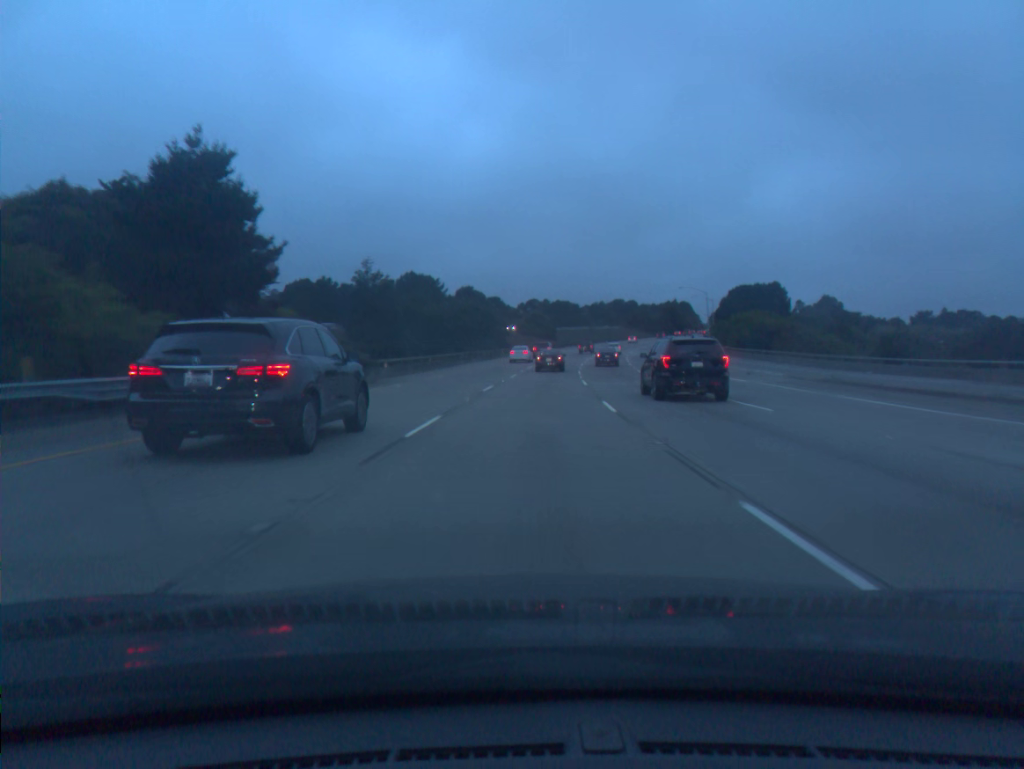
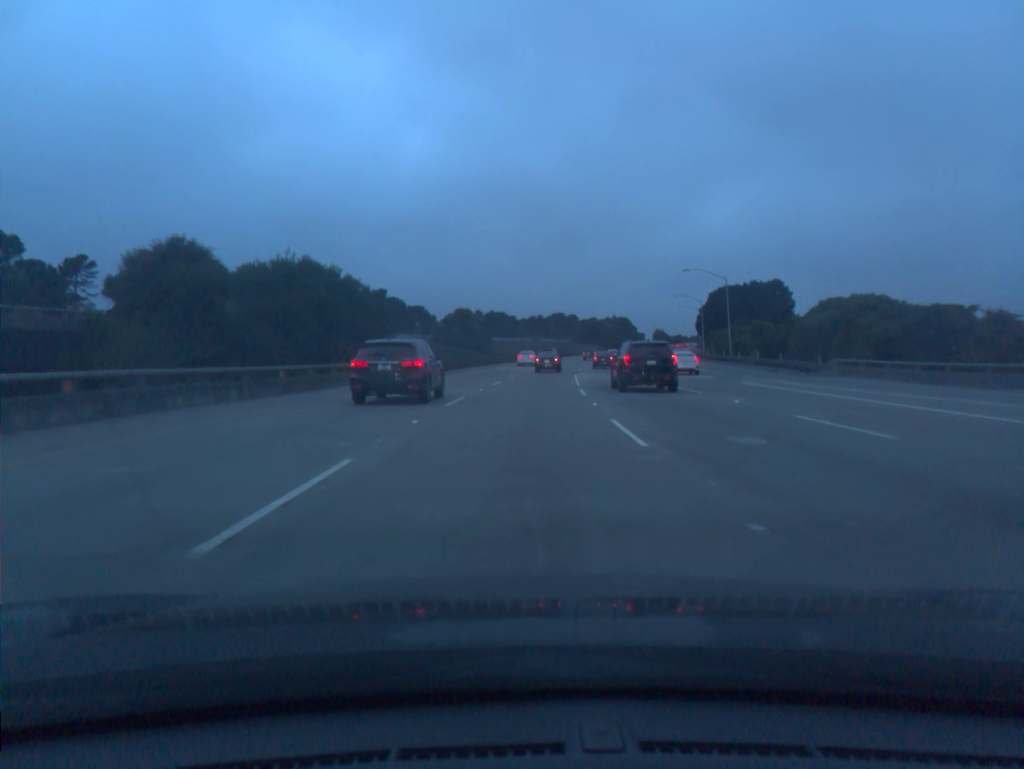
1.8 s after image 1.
(+2.1, +49.3) m; +5°
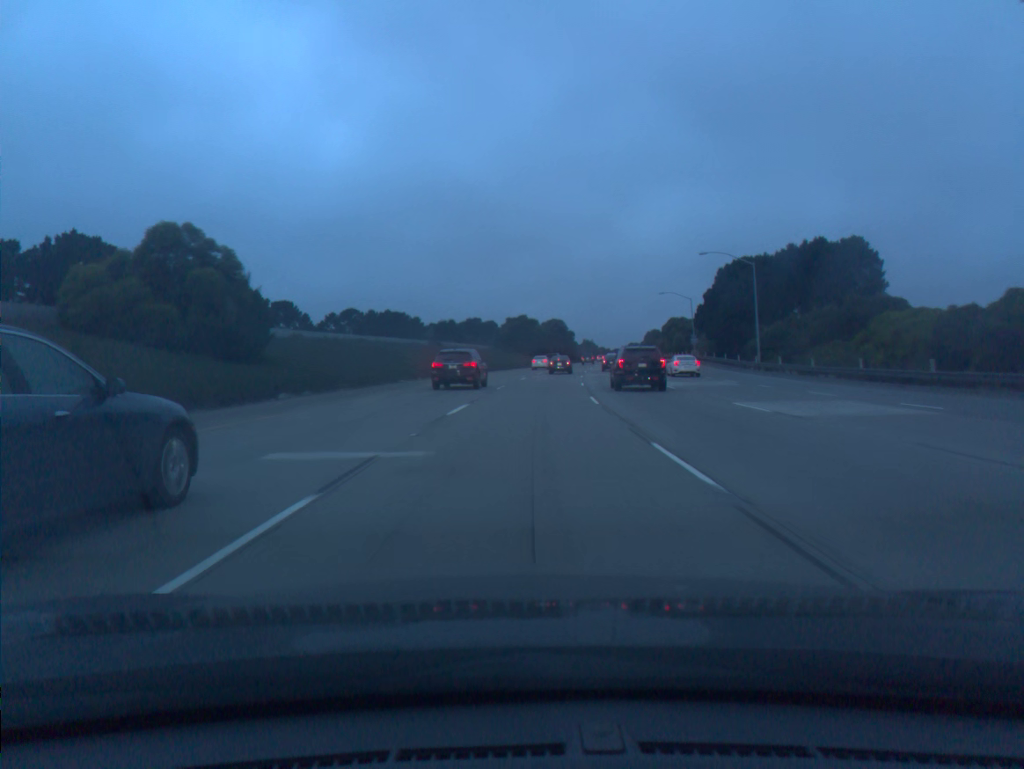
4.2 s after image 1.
(+3.5, +66.9) m; +6°
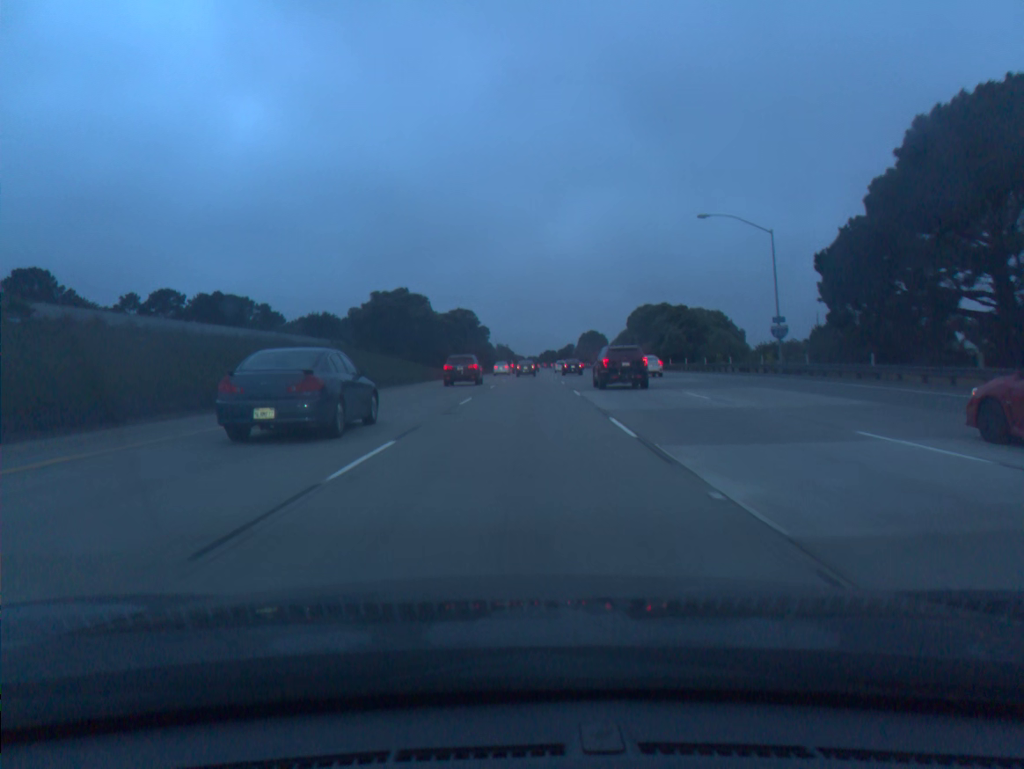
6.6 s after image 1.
(+4.1, +68.0) m; +6°
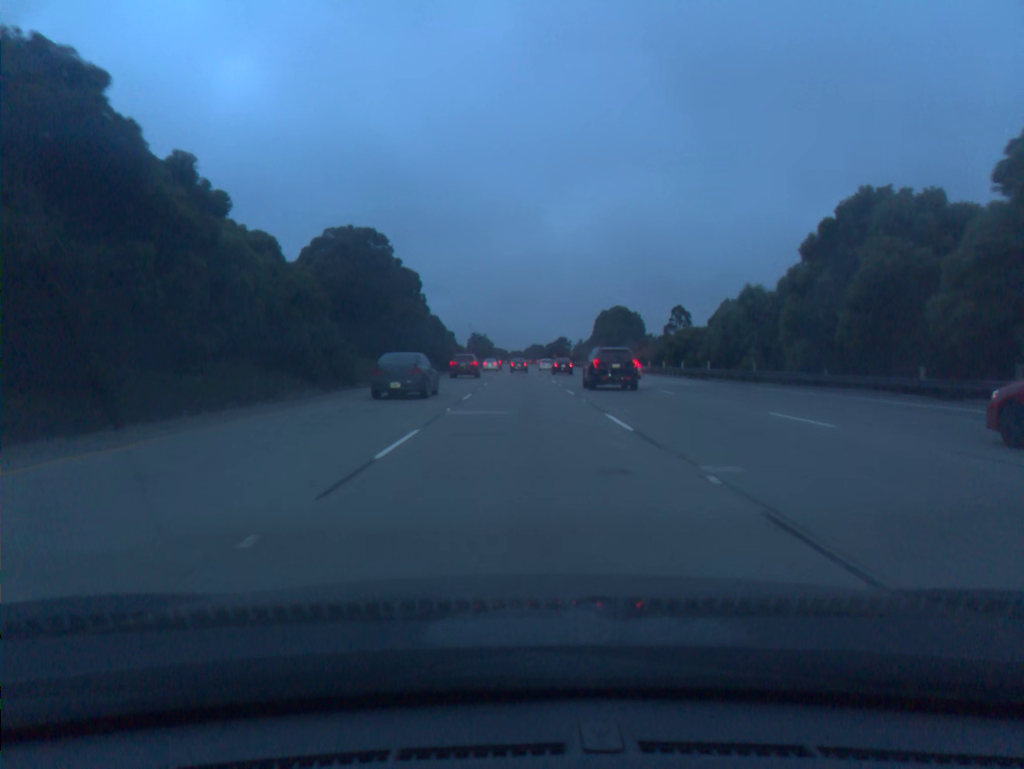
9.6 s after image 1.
(+1.6, +86.2) m; +1°
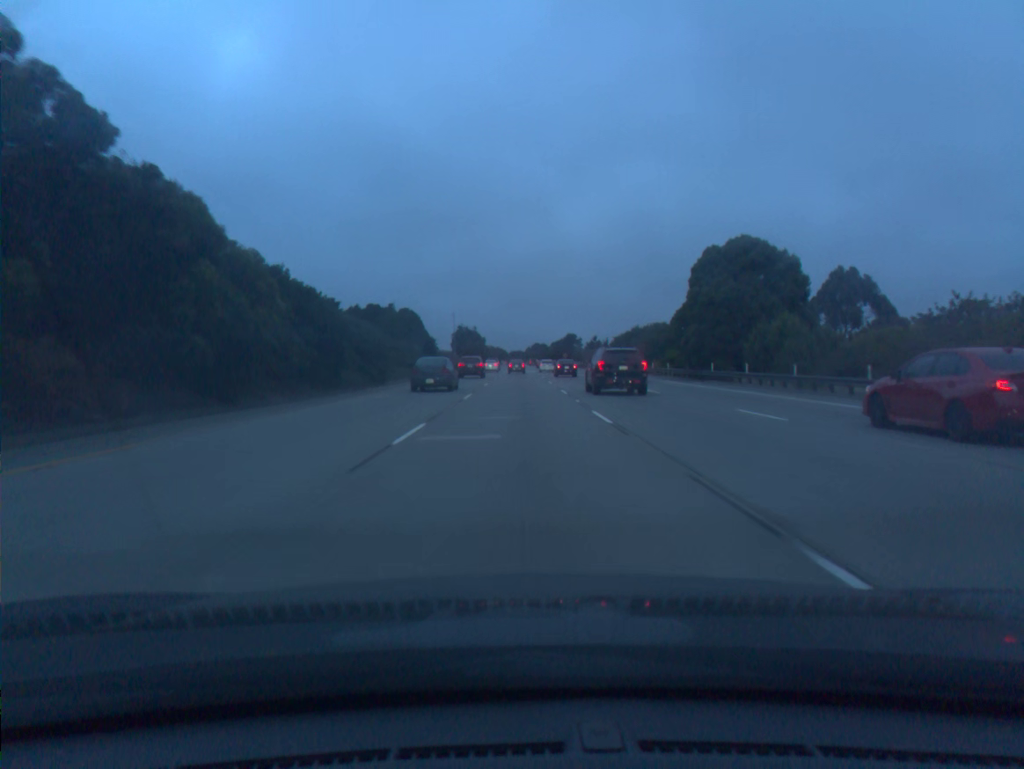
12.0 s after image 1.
(+0.2, +70.8) m; 0°
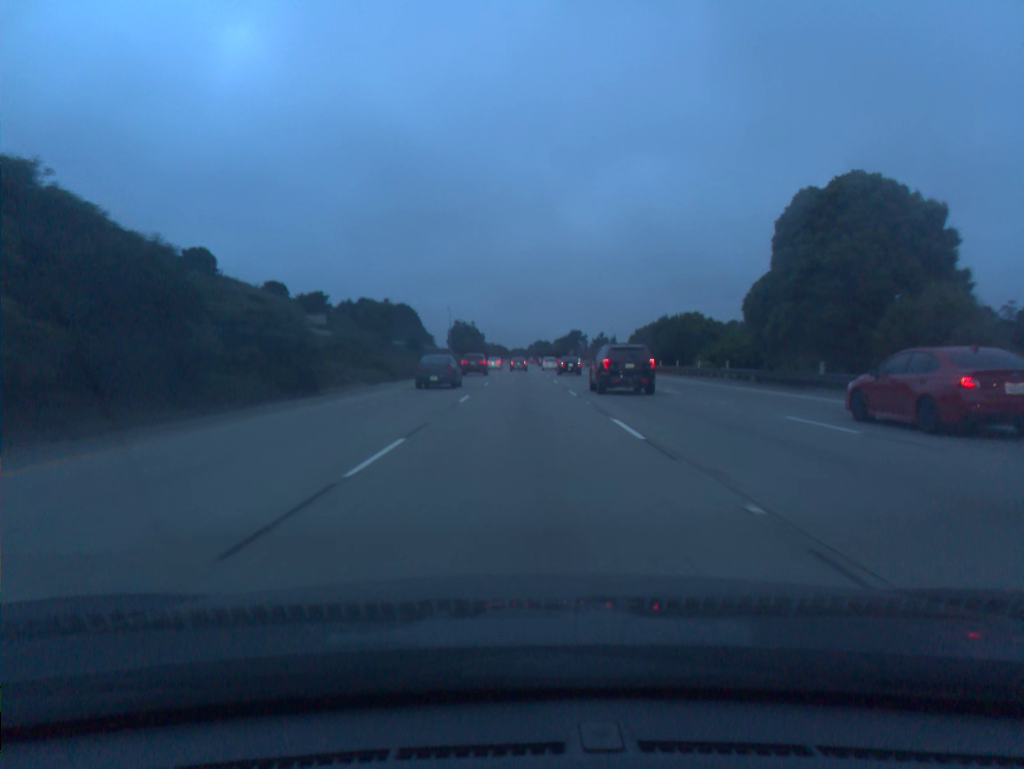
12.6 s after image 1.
(0.0, +18.0) m; 0°
